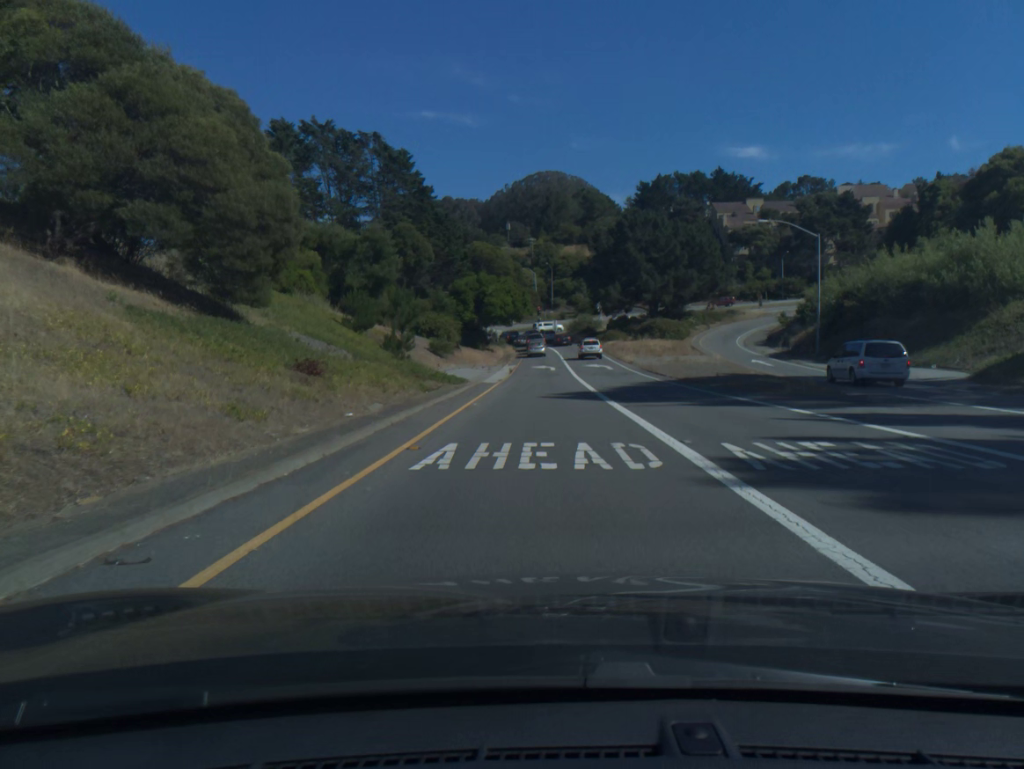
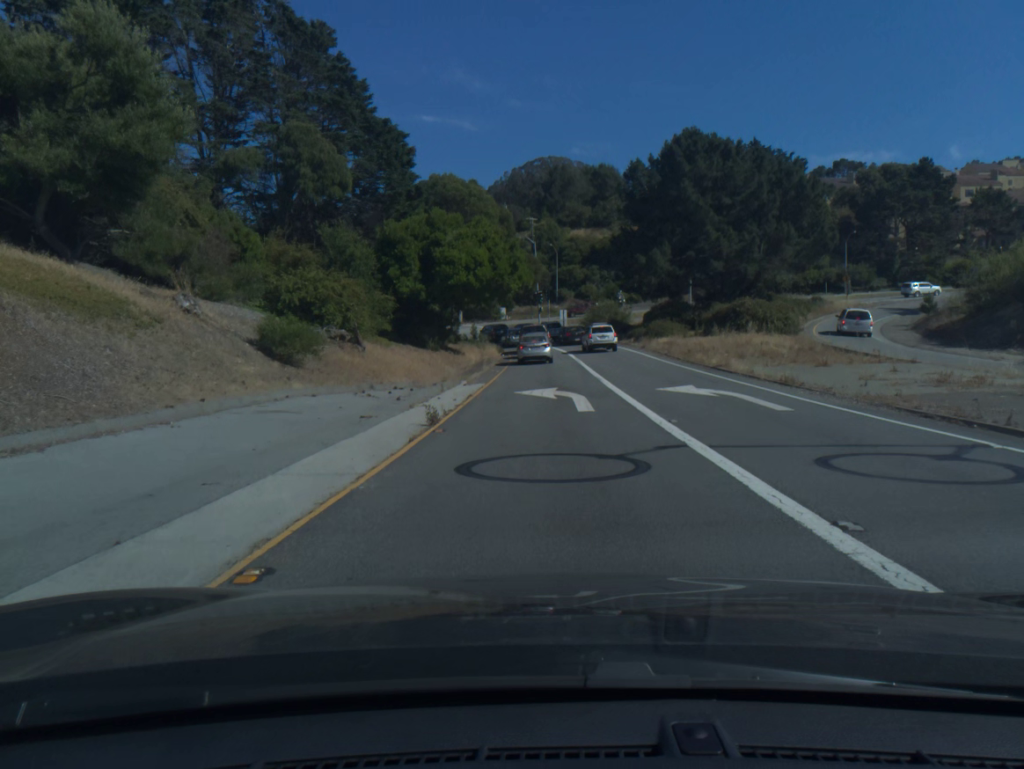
(-0.1, +35.3) m; 0°
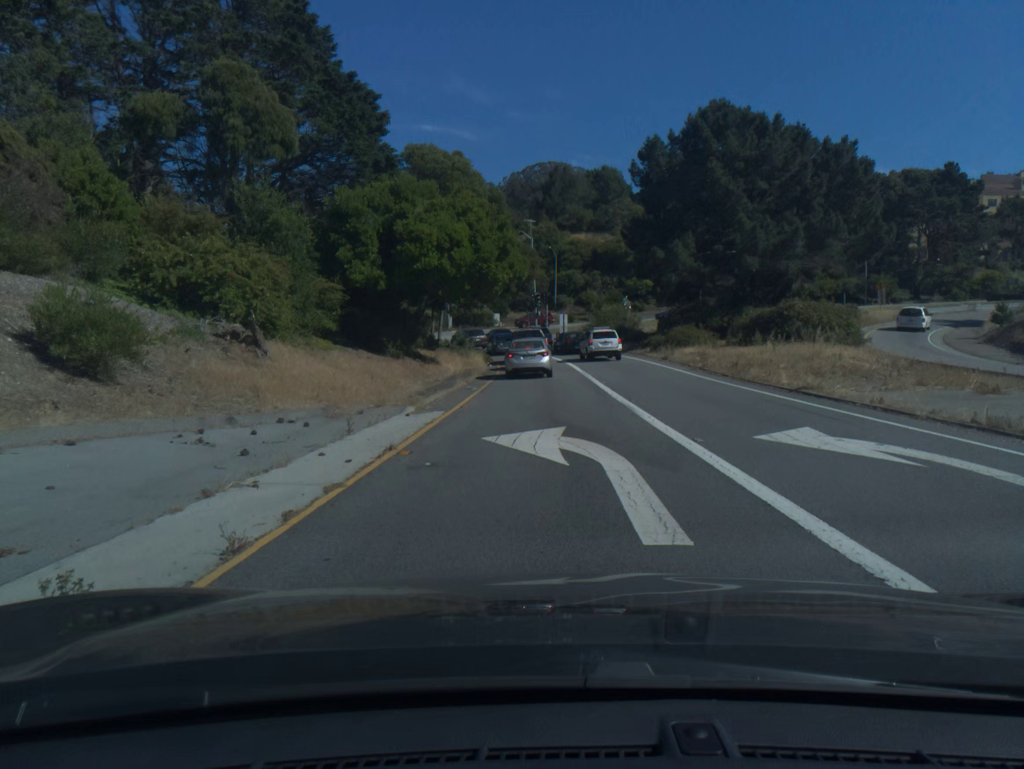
(0.0, +9.9) m; 0°
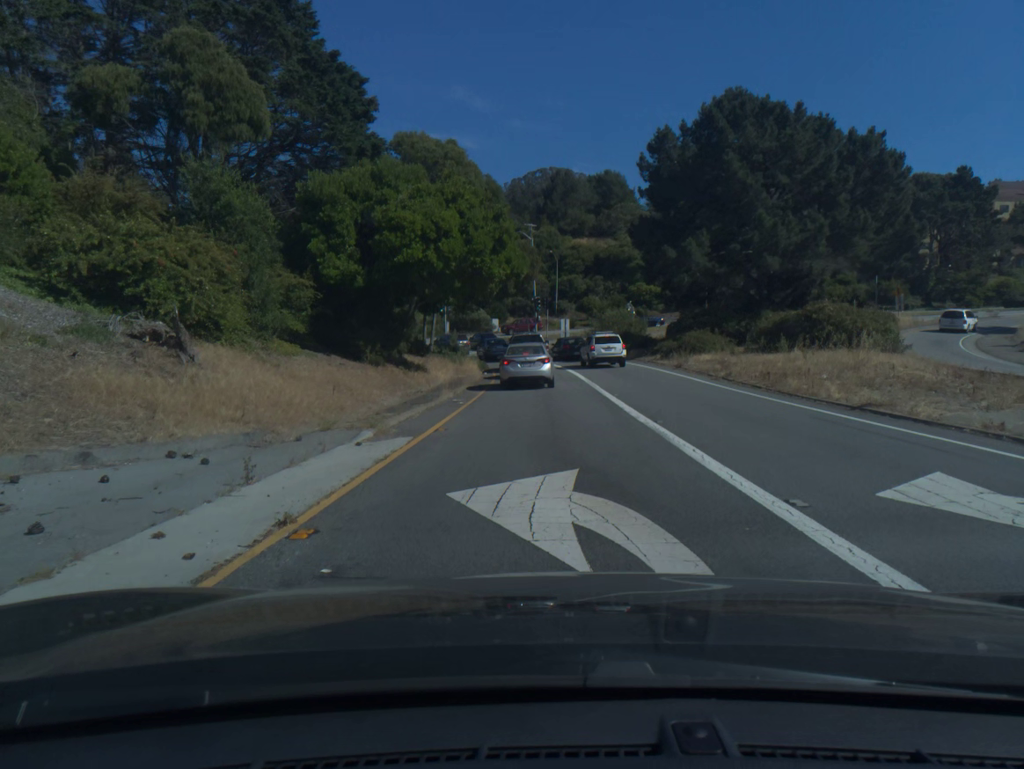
(0.0, +4.0) m; 0°
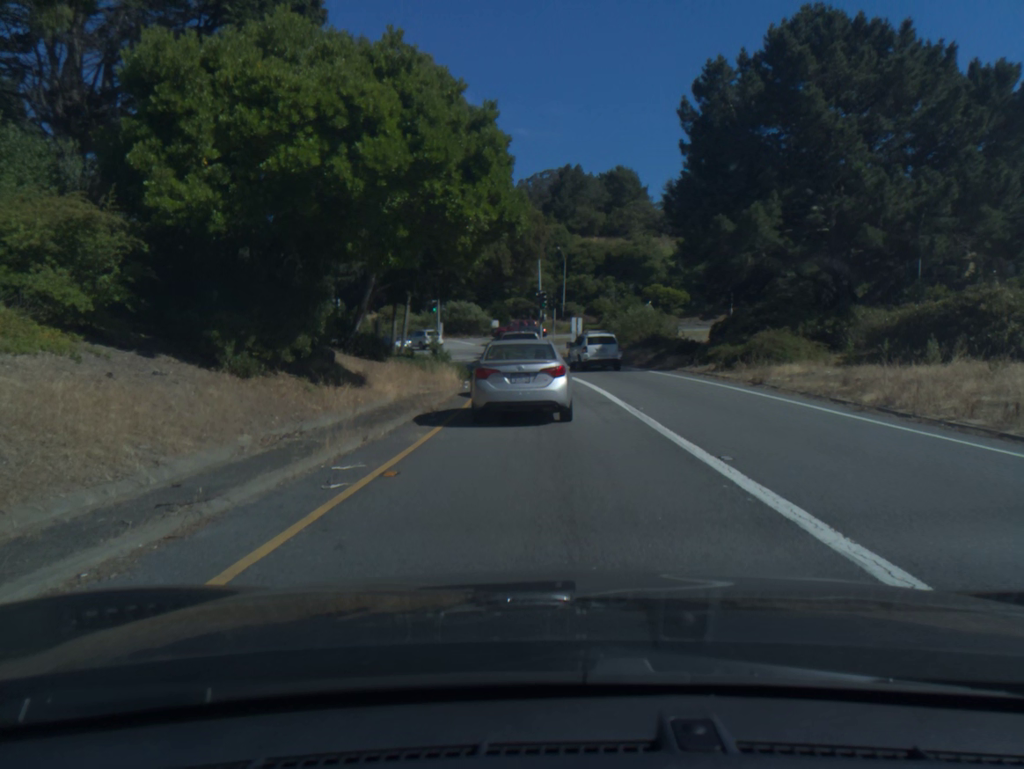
(0.0, +12.4) m; 0°
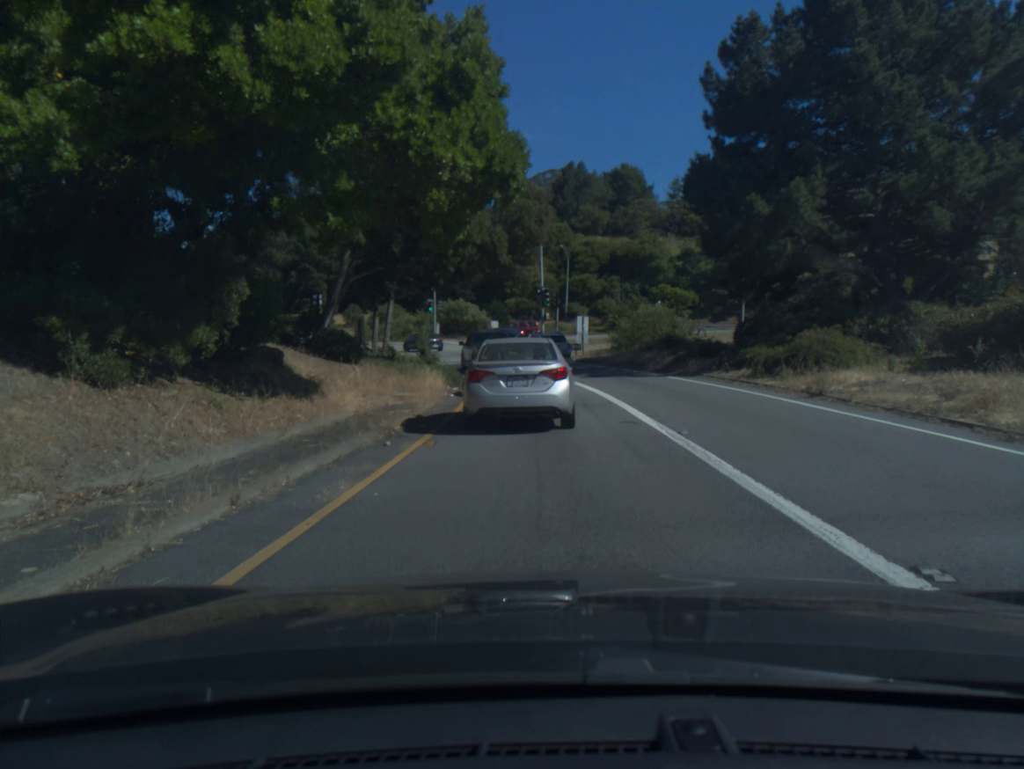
(0.0, +4.7) m; -1°
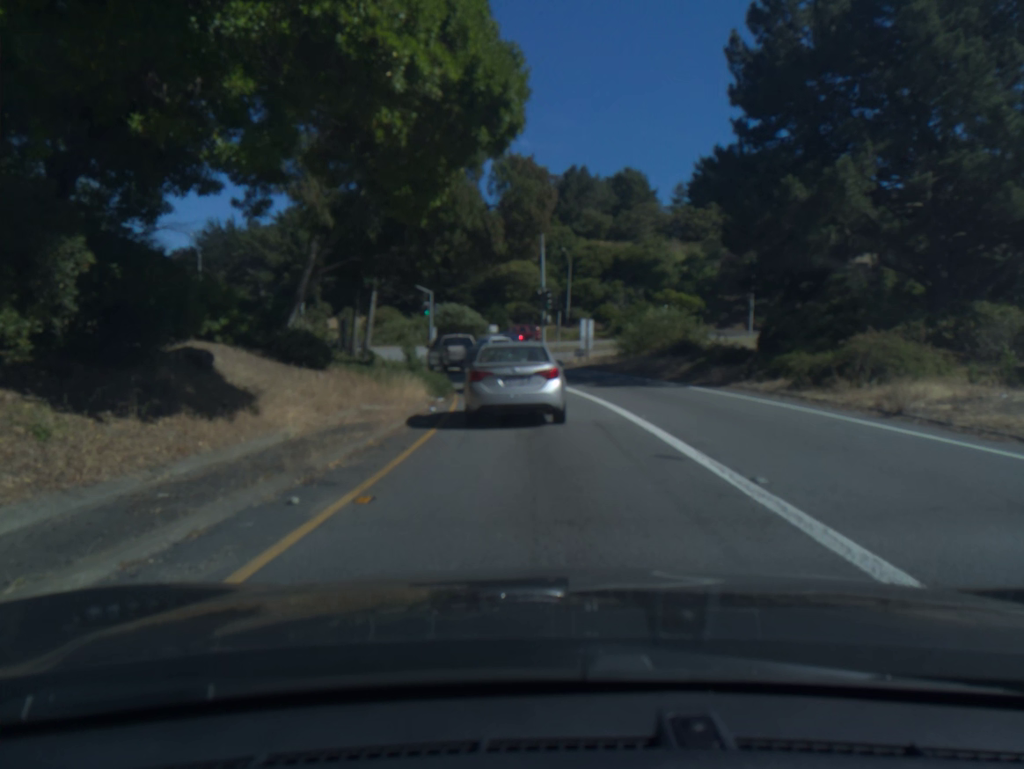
(0.0, +3.9) m; +1°
